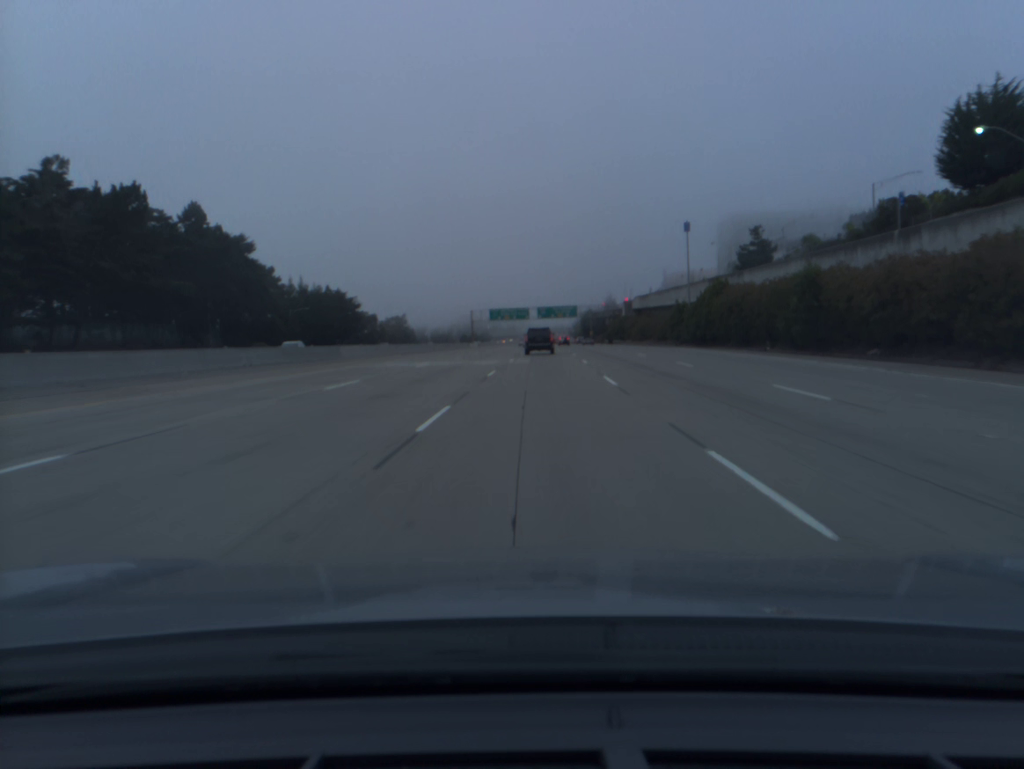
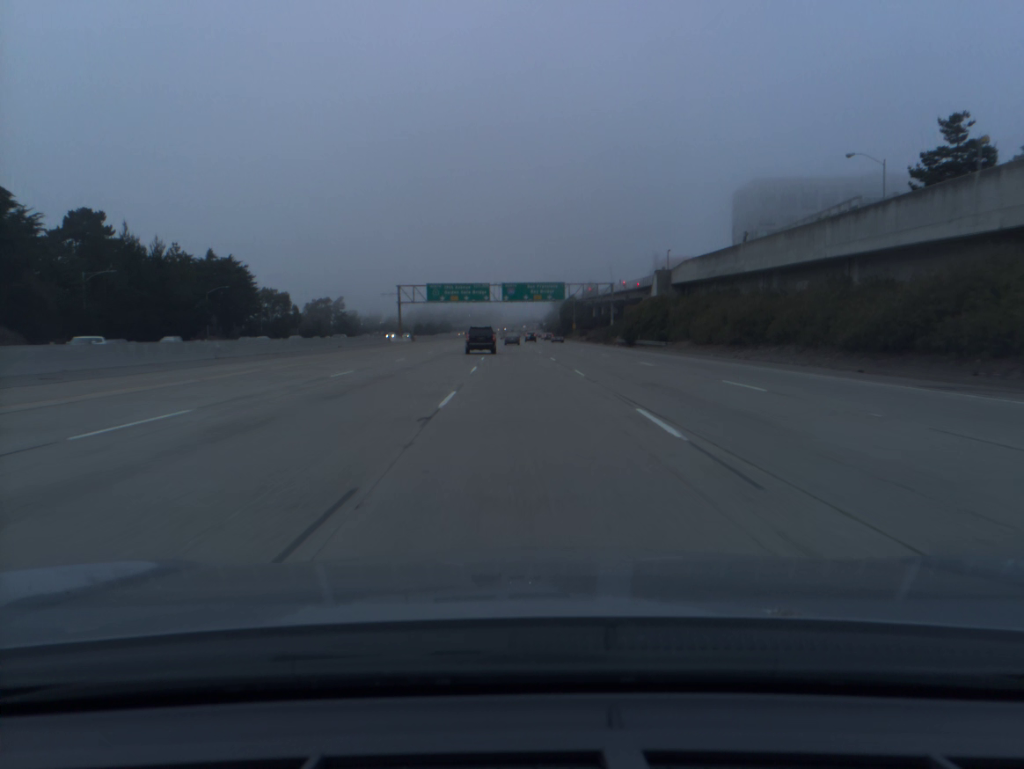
(+2.0, +67.8) m; +3°
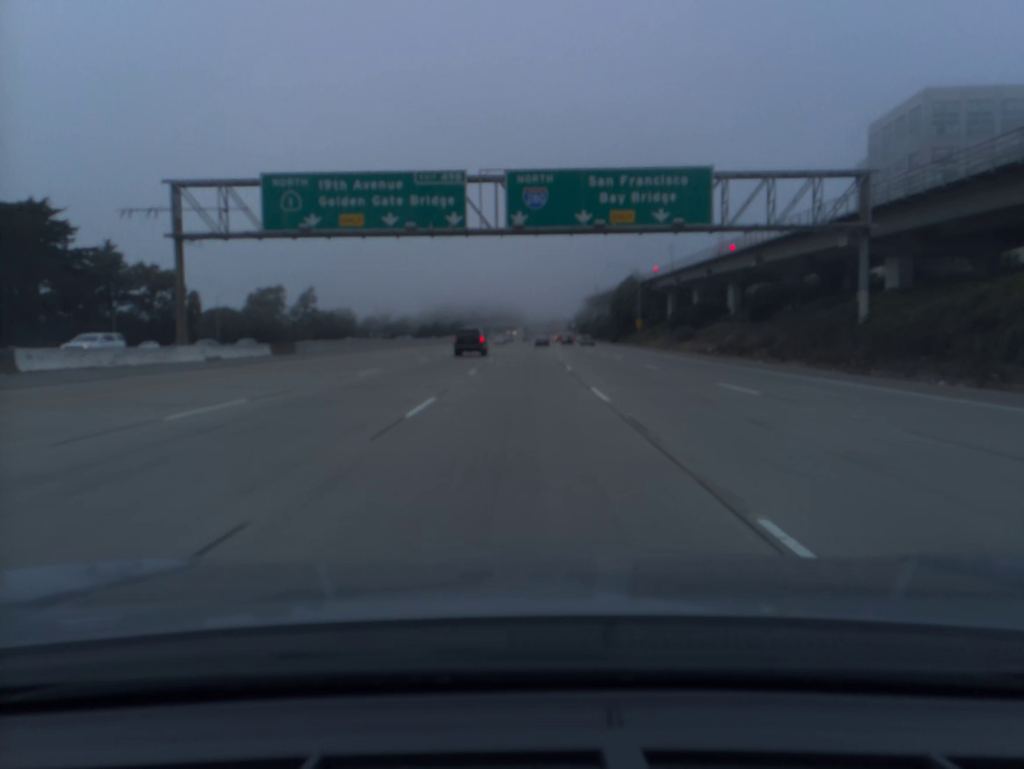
(-1.2, +85.2) m; -2°
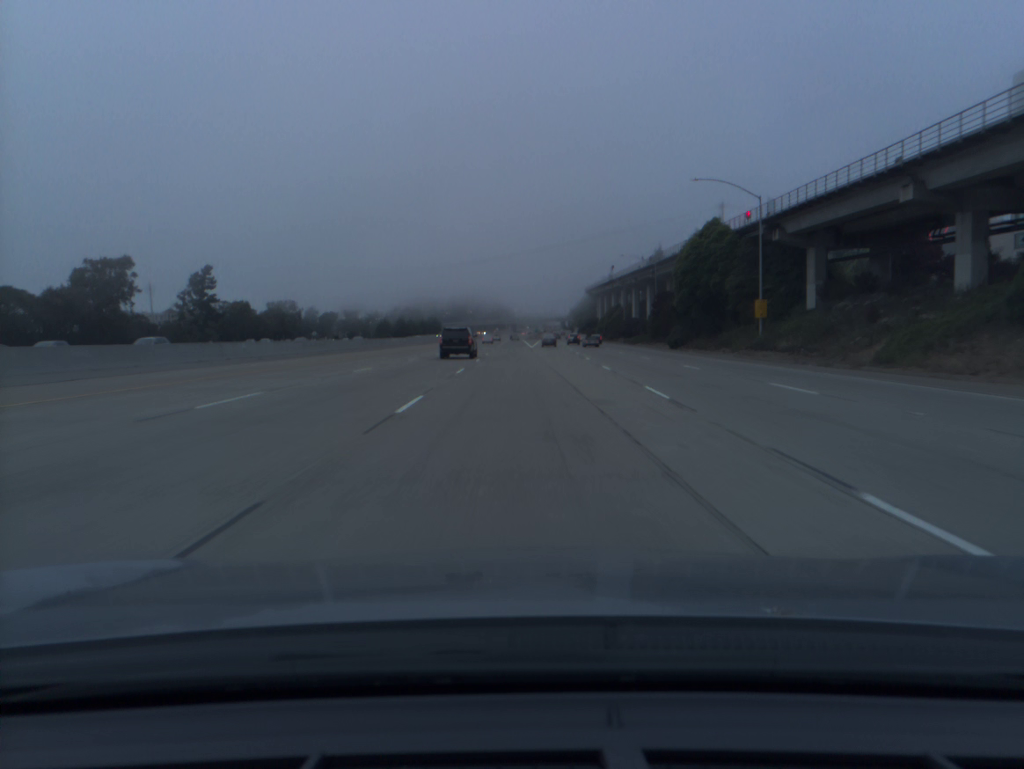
(+0.4, +70.7) m; +1°
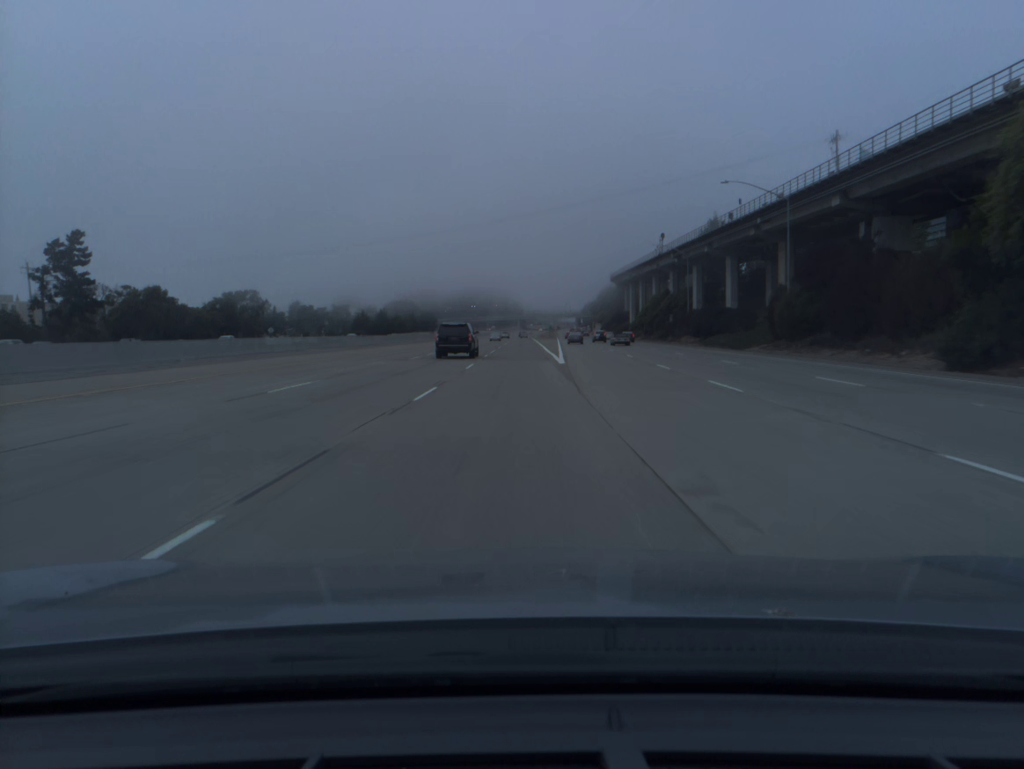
(-0.3, +54.5) m; -1°
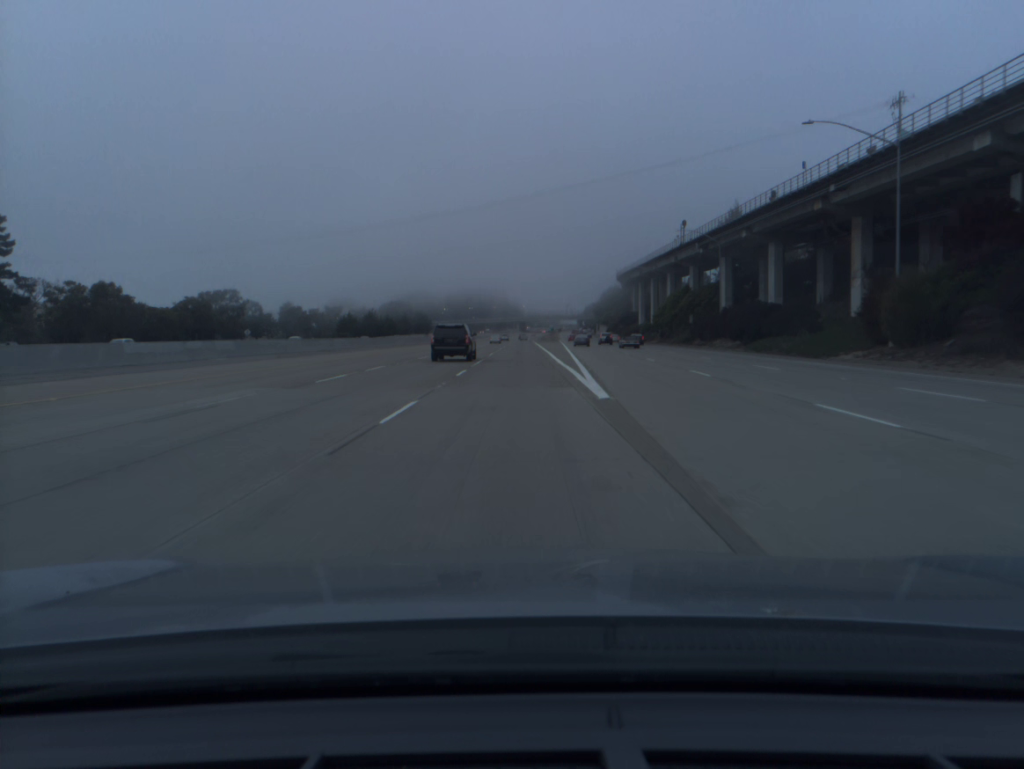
(0.0, +18.5) m; 0°
